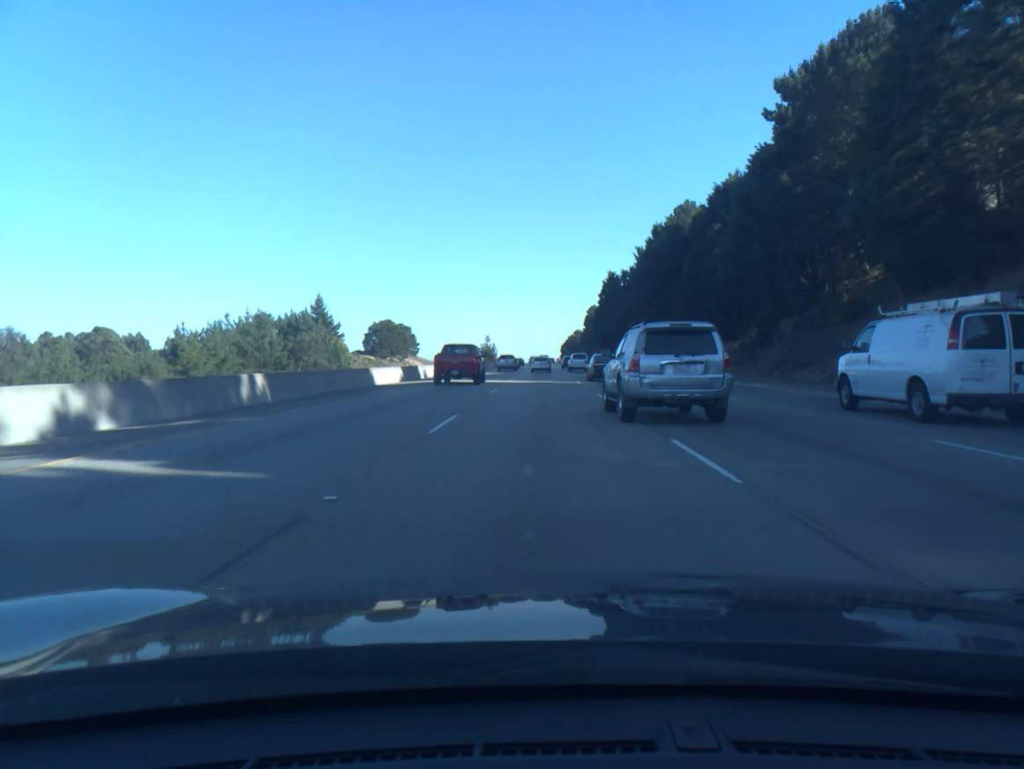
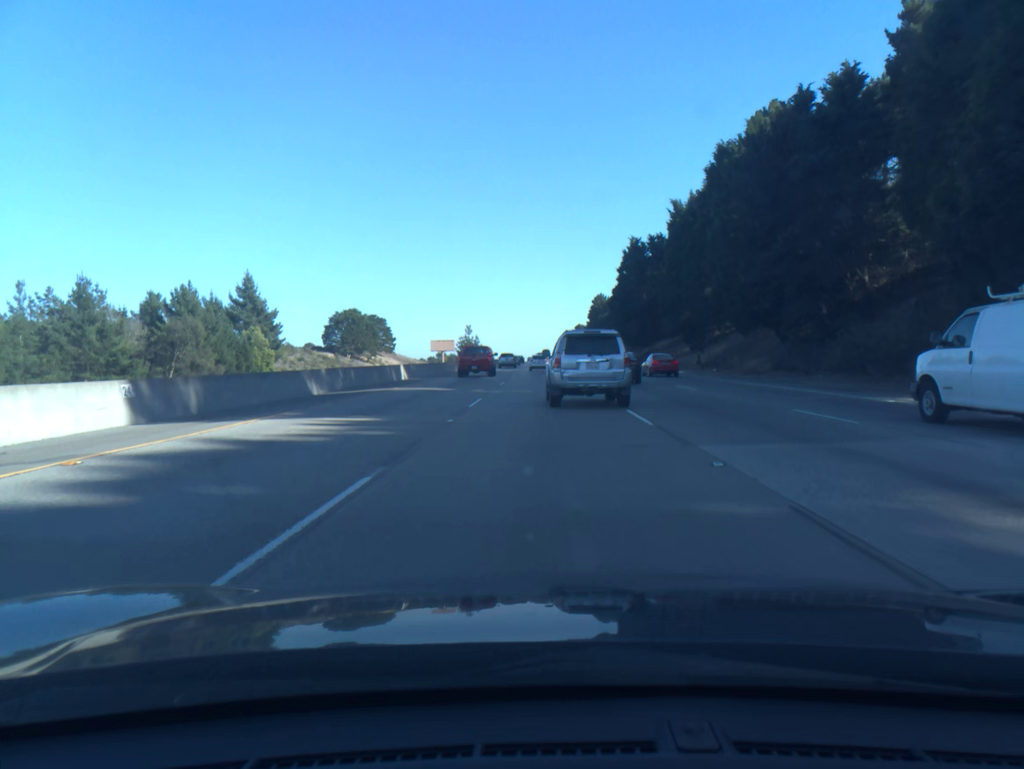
(0.0, +52.2) m; 0°
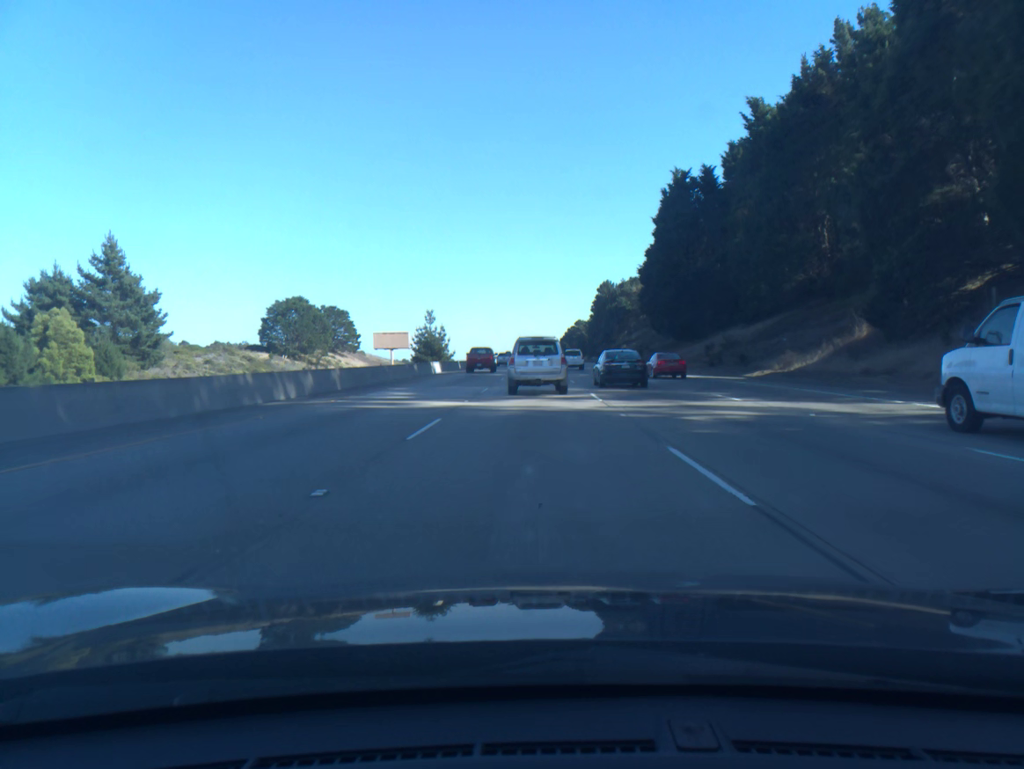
(+0.2, +51.4) m; 0°
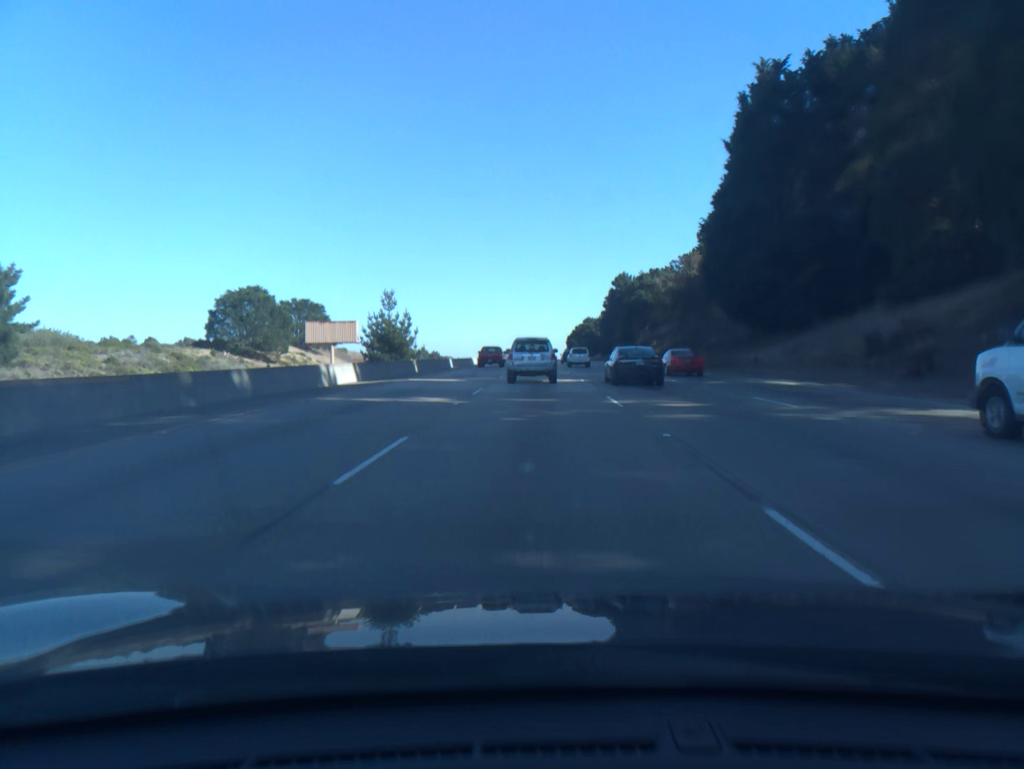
(-0.1, +33.6) m; 0°
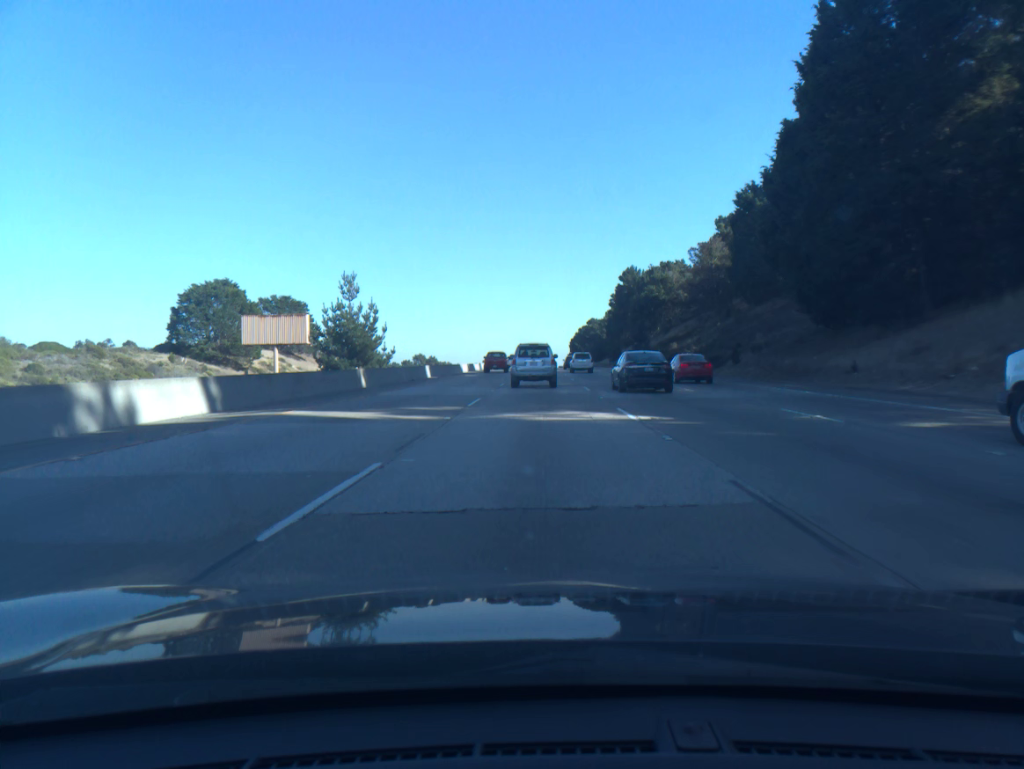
(0.0, +16.7) m; 0°
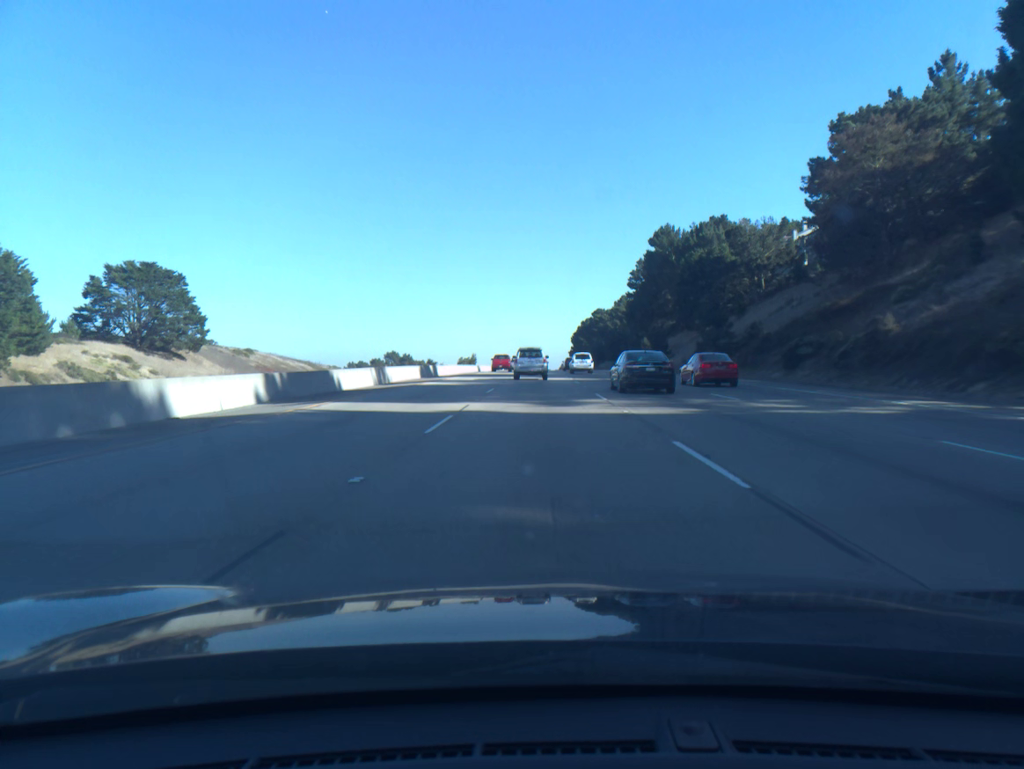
(+0.1, +65.9) m; 0°
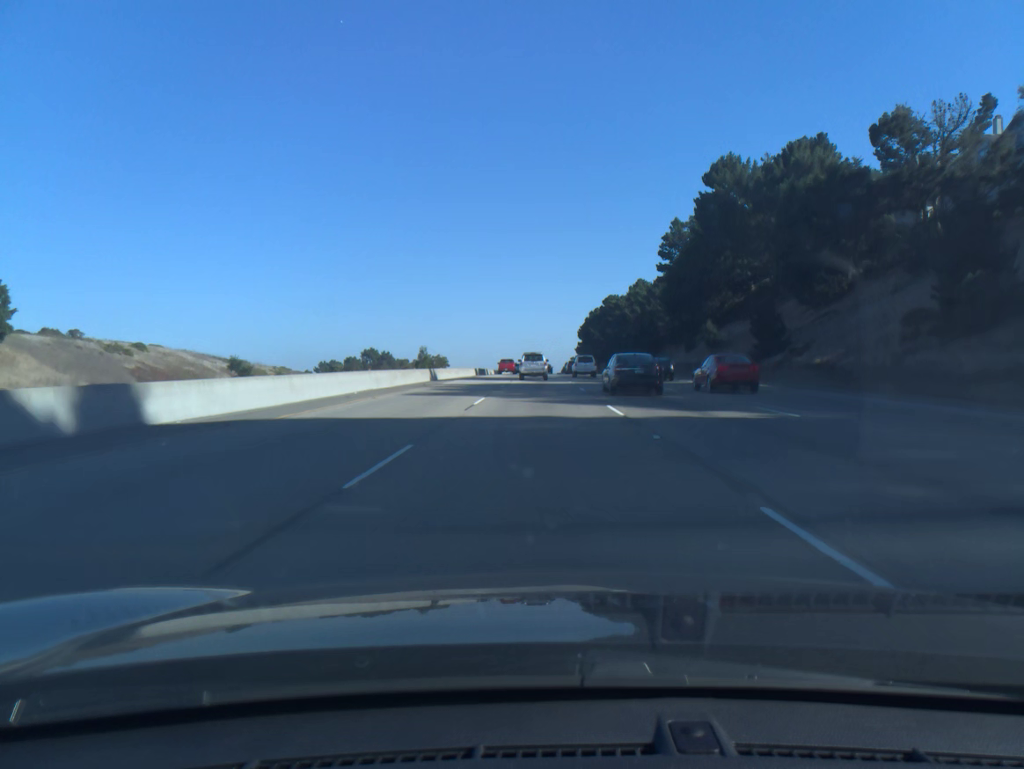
(0.0, +48.8) m; 0°
